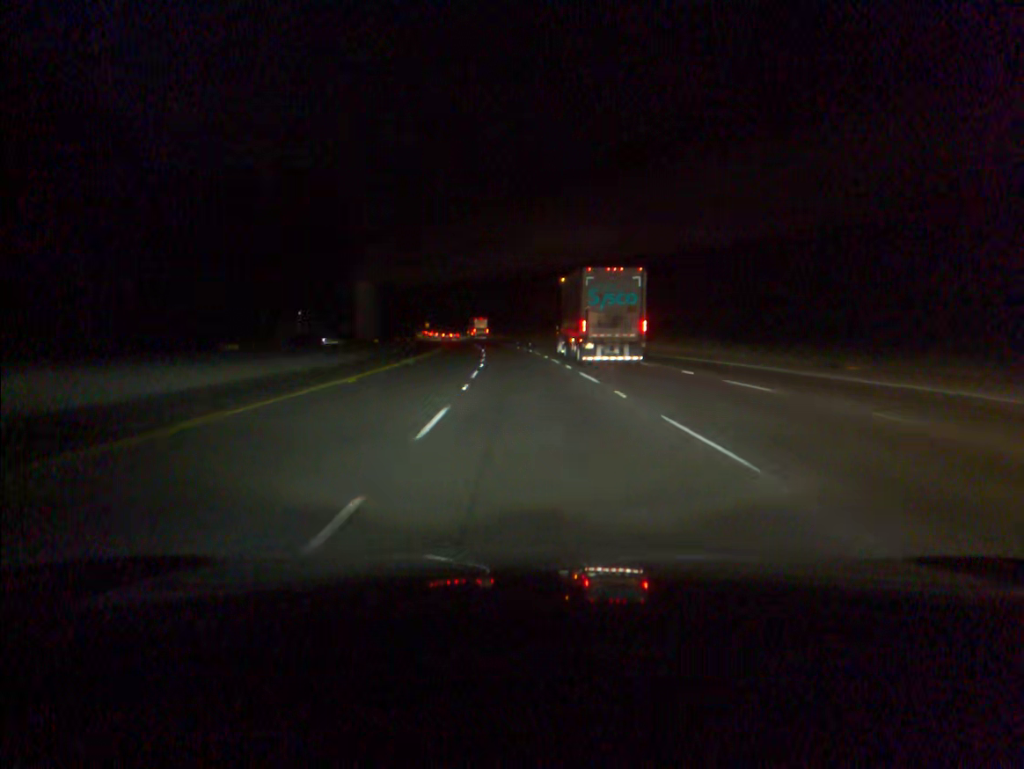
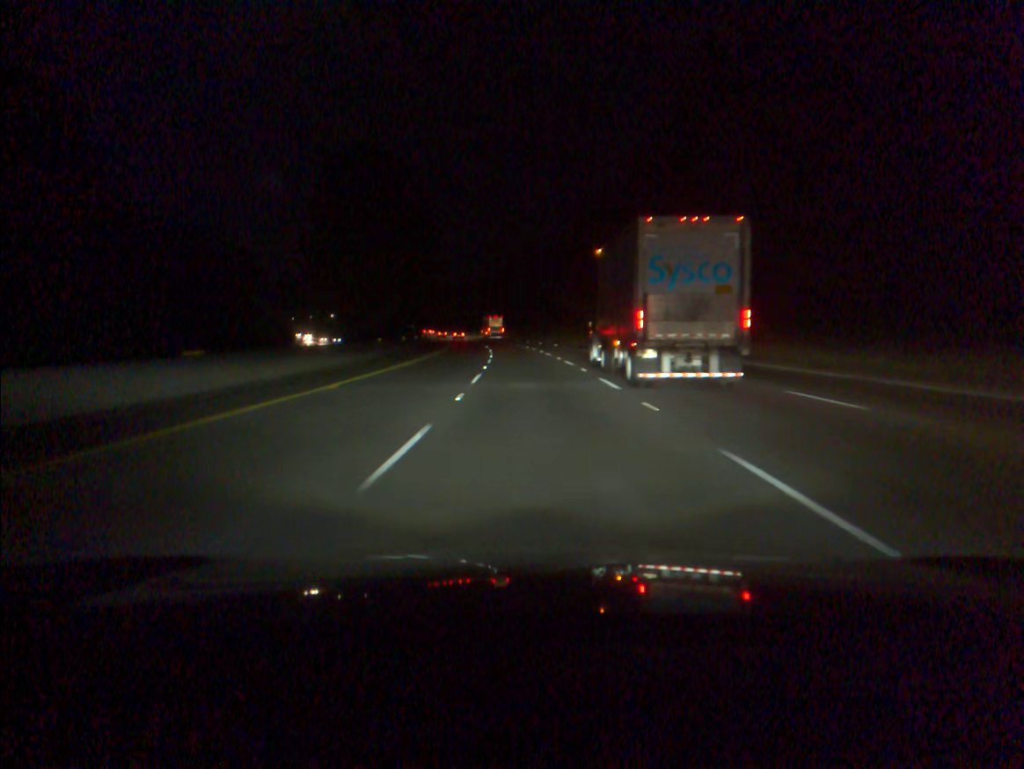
(-4.9, +90.9) m; -7°
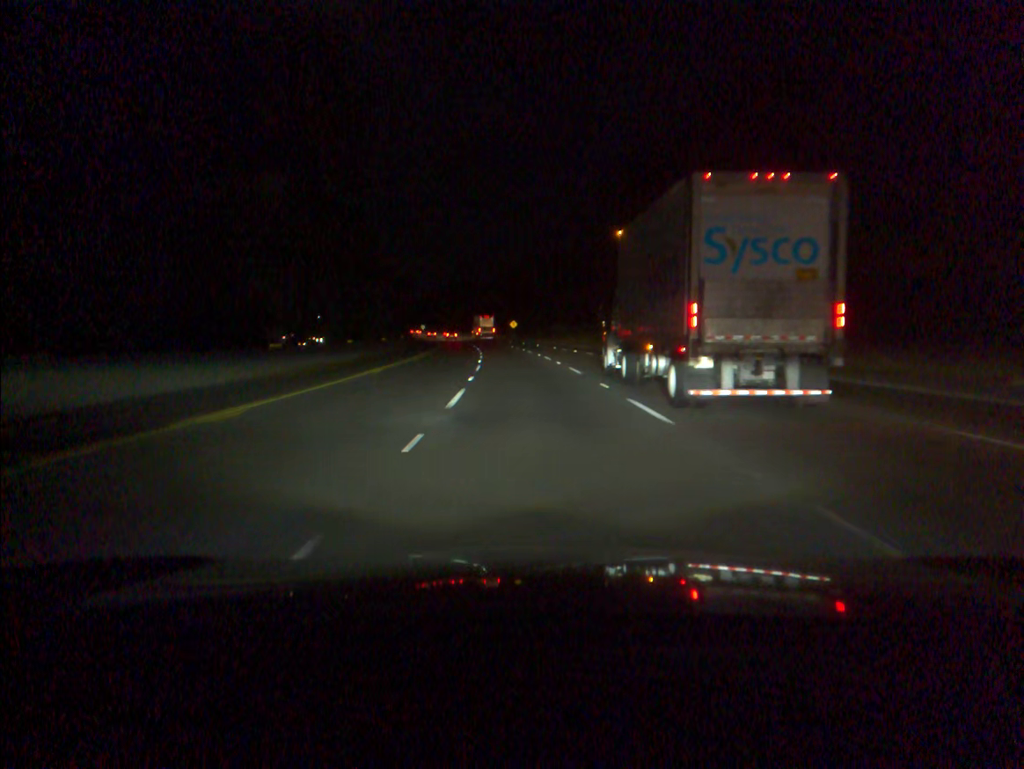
(-0.6, +36.2) m; -2°
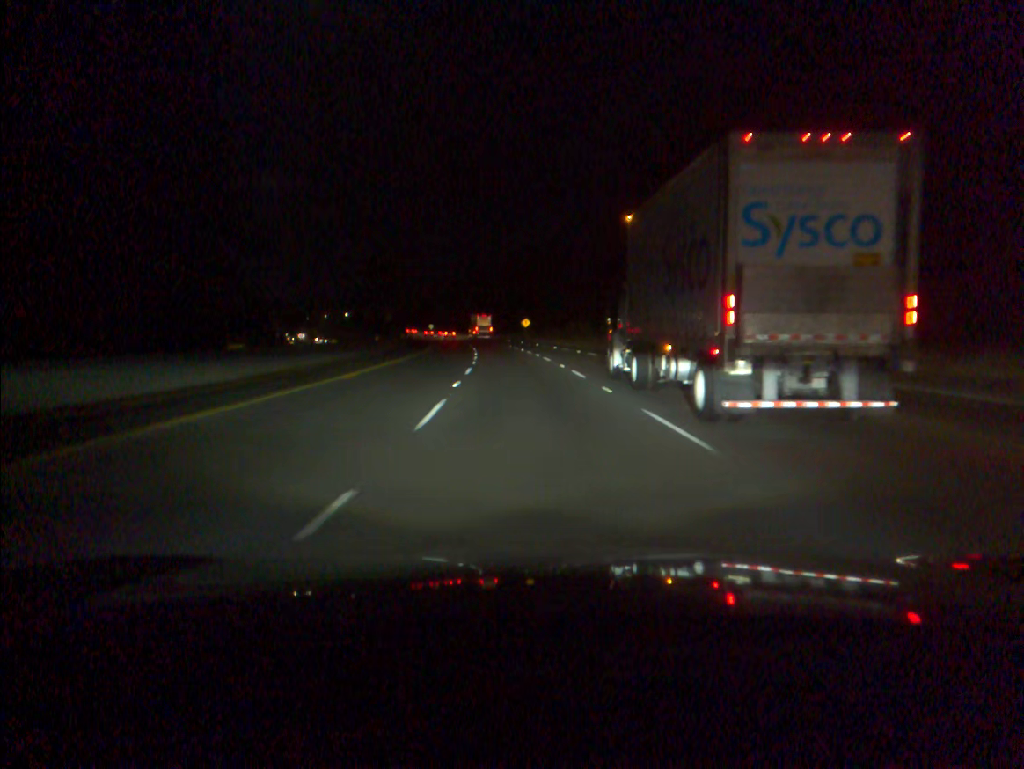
(-0.2, +18.1) m; -1°
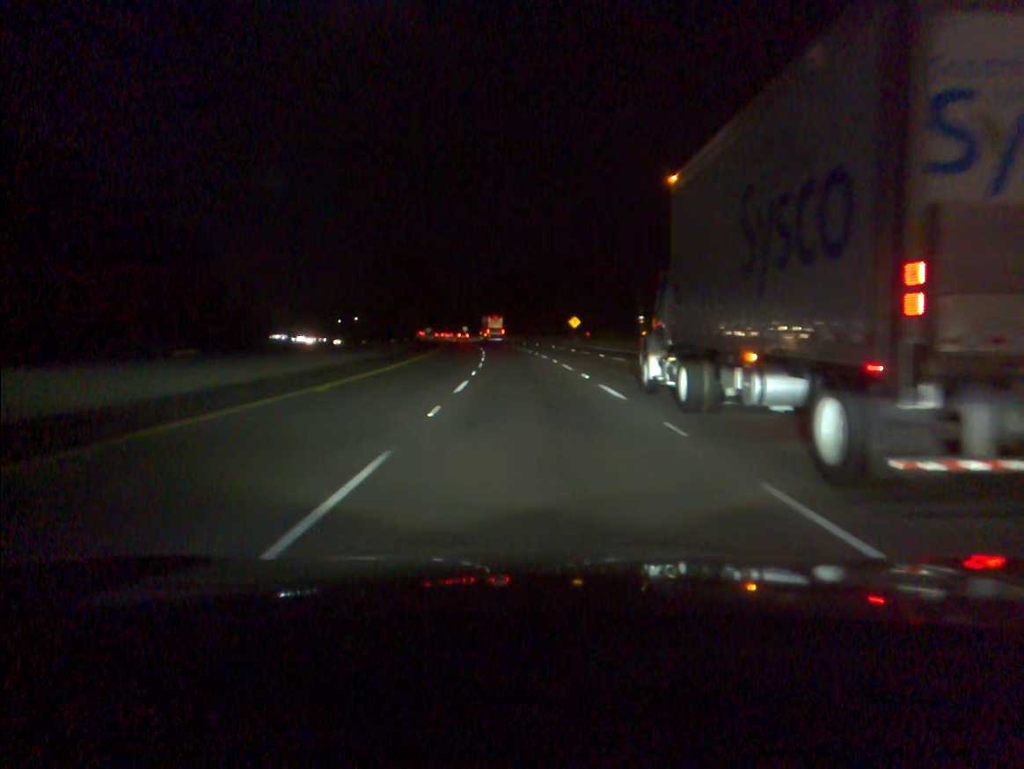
(-0.9, +36.1) m; -3°
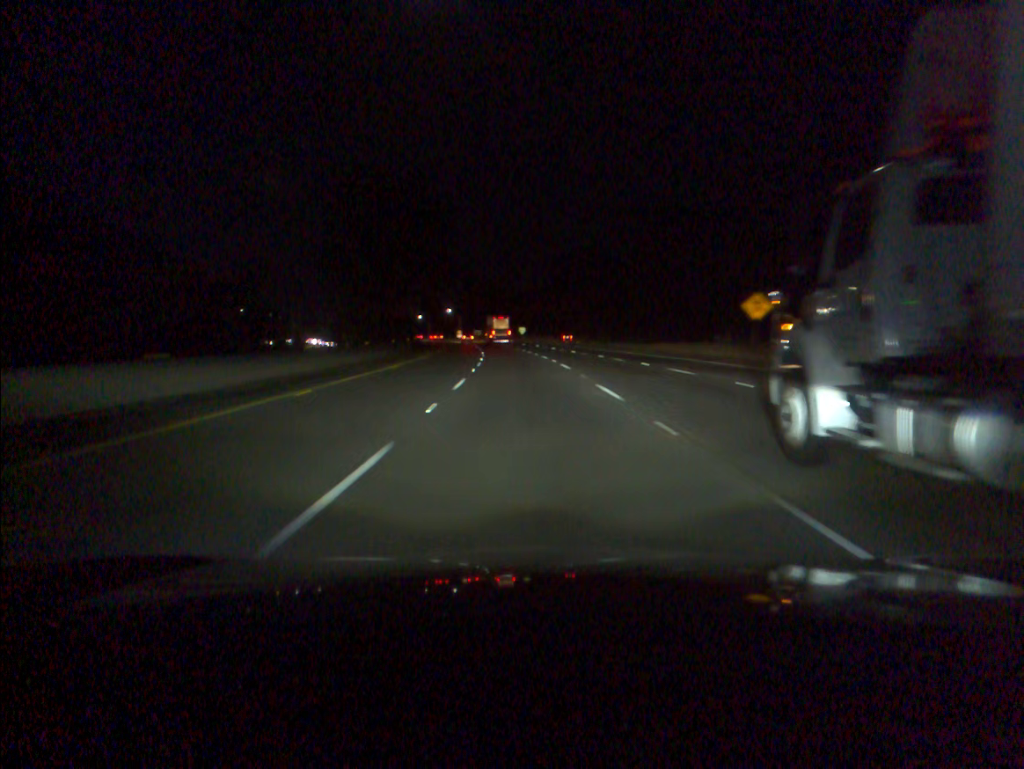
(-2.7, +72.2) m; -5°
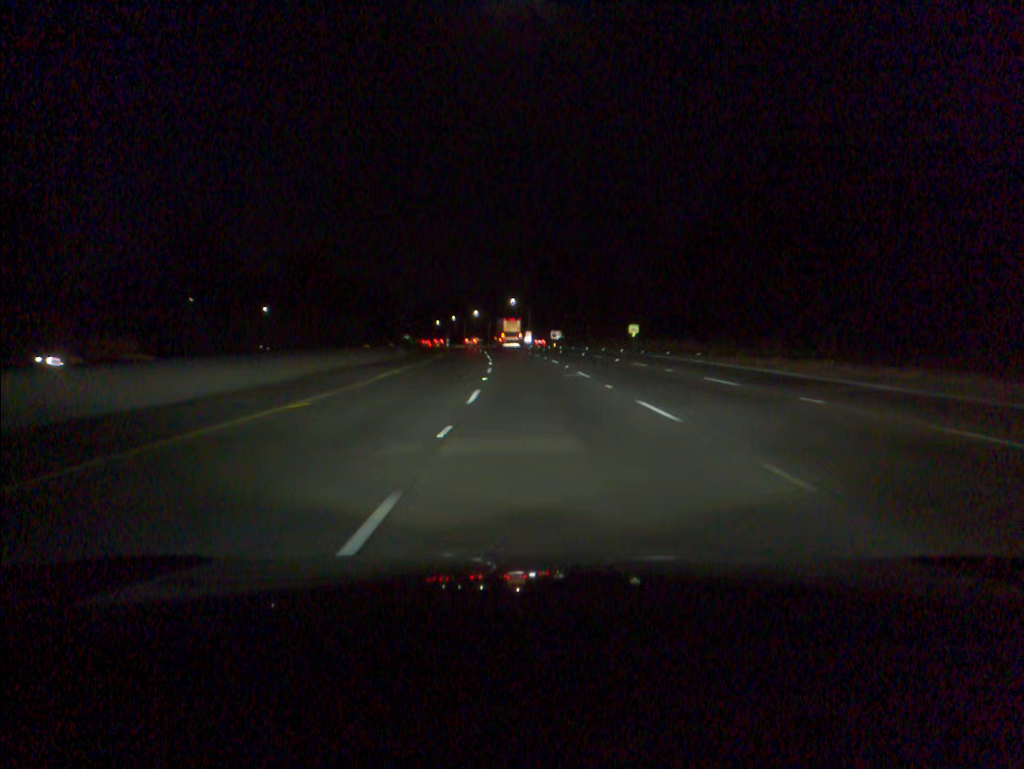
(-5.1, +90.2) m; -6°
